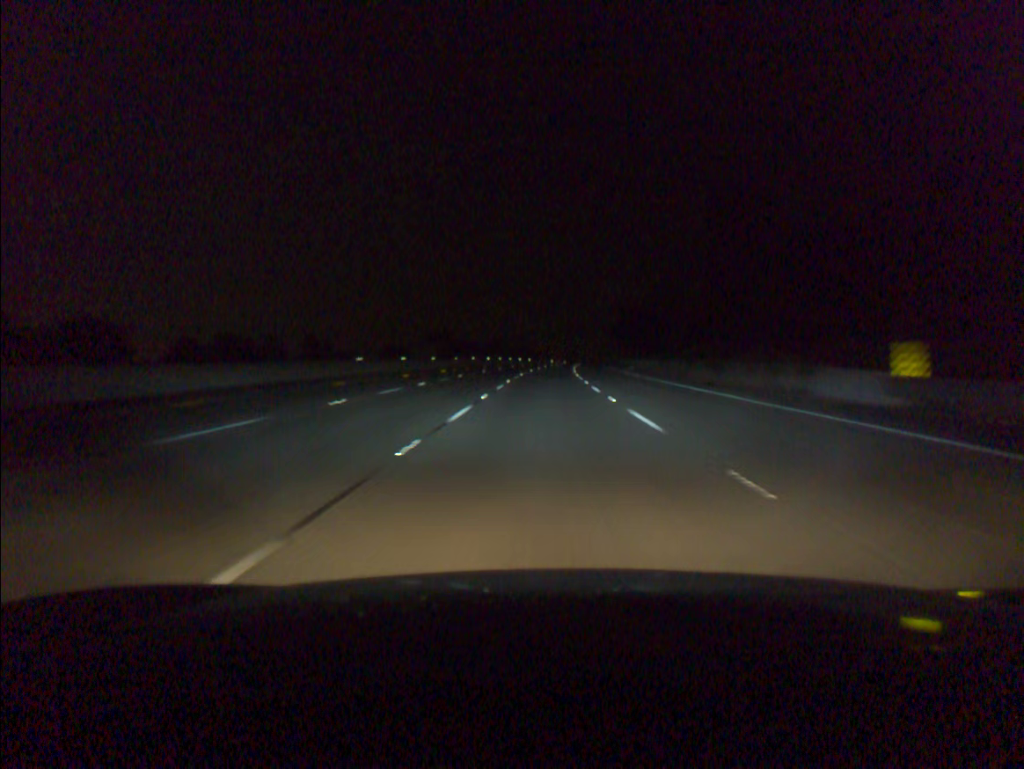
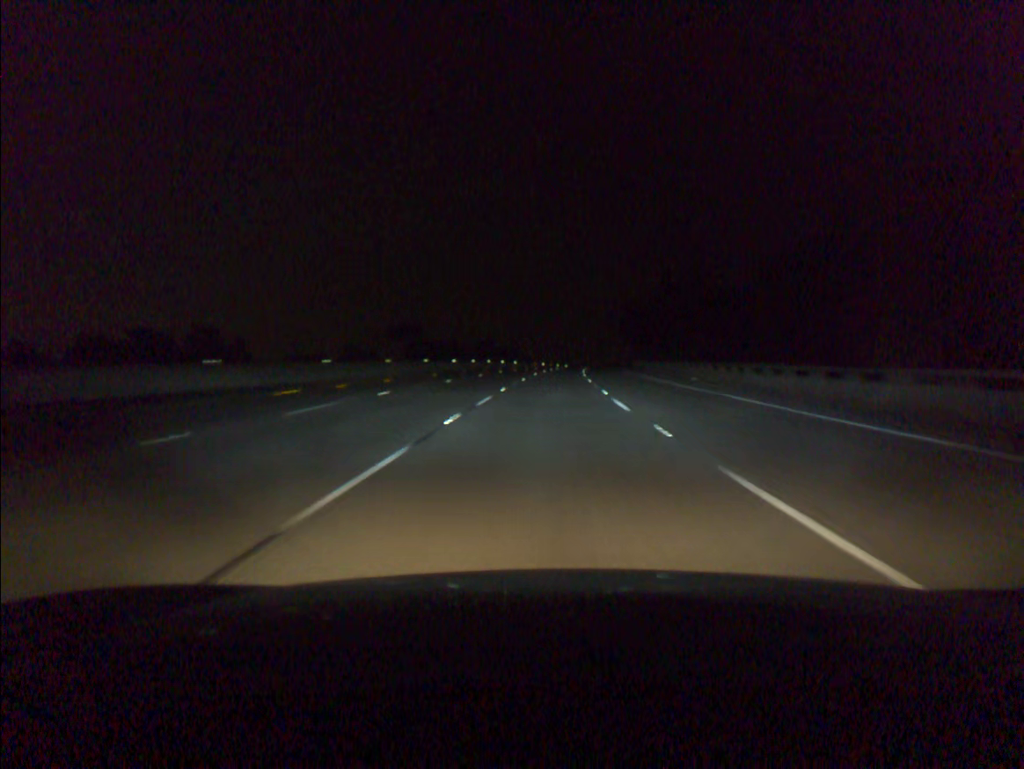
(+0.2, +37.2) m; +1°
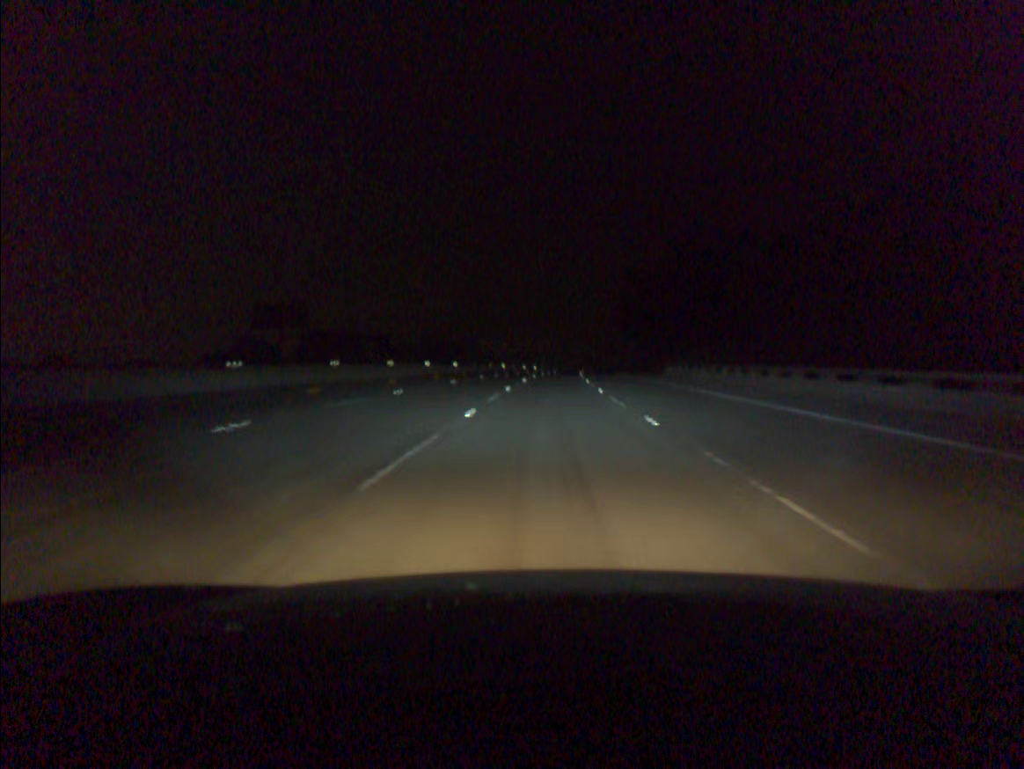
(+1.1, +56.1) m; +3°
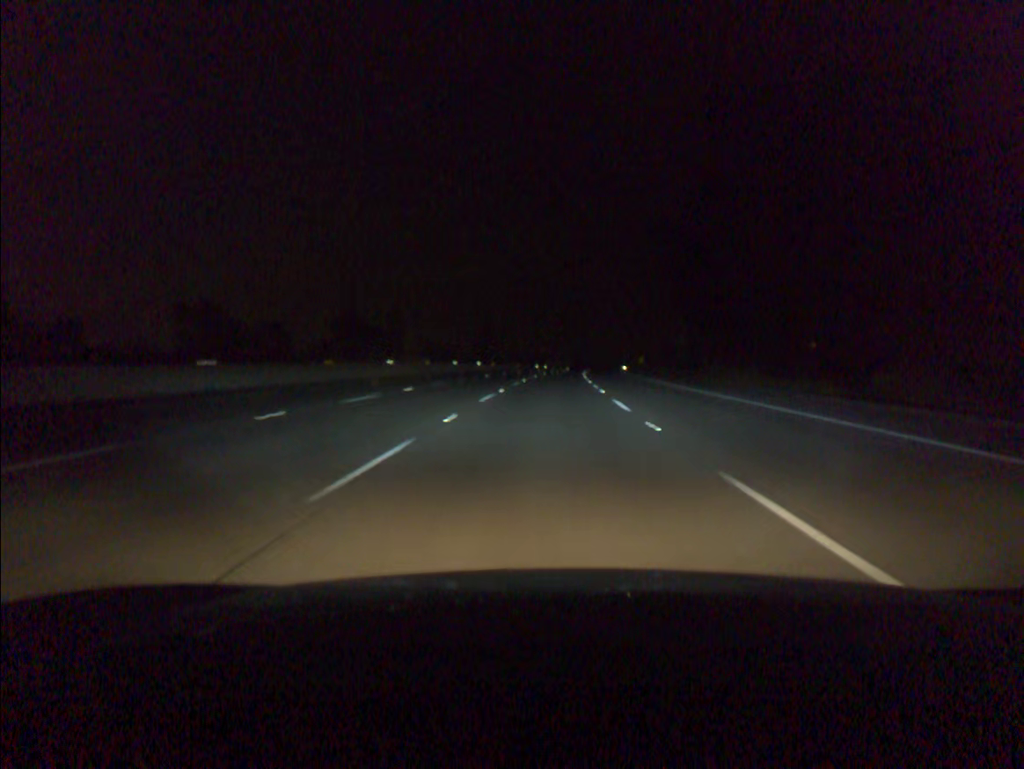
(+1.9, +75.1) m; +3°
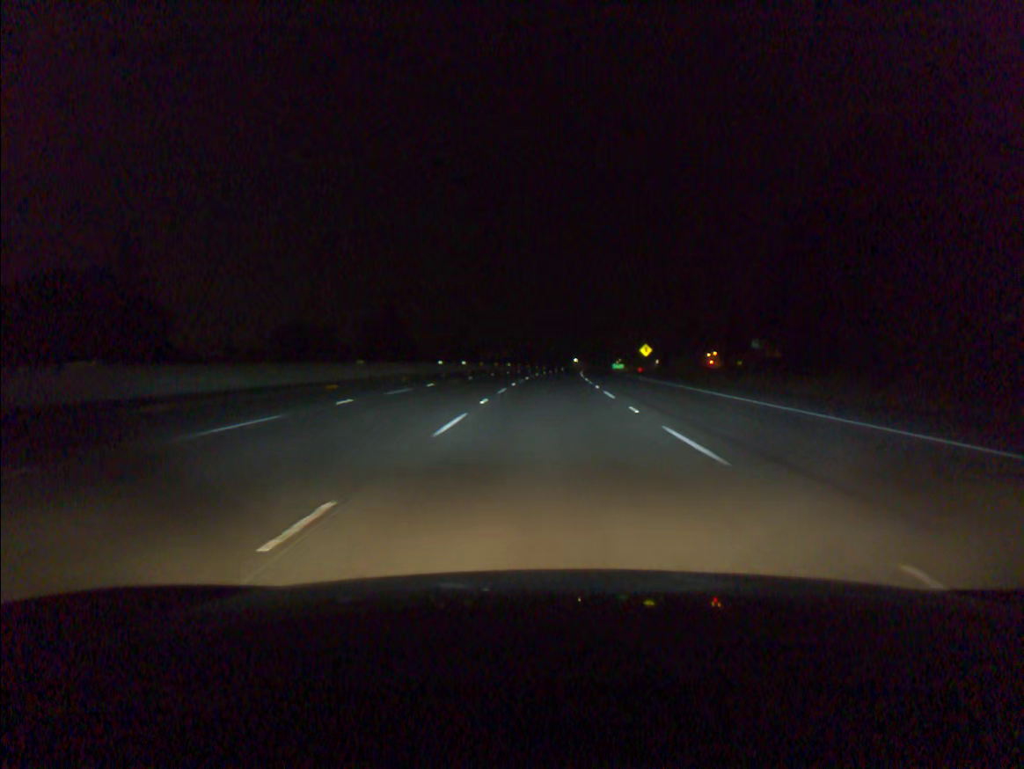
(+3.3, +94.3) m; +4°
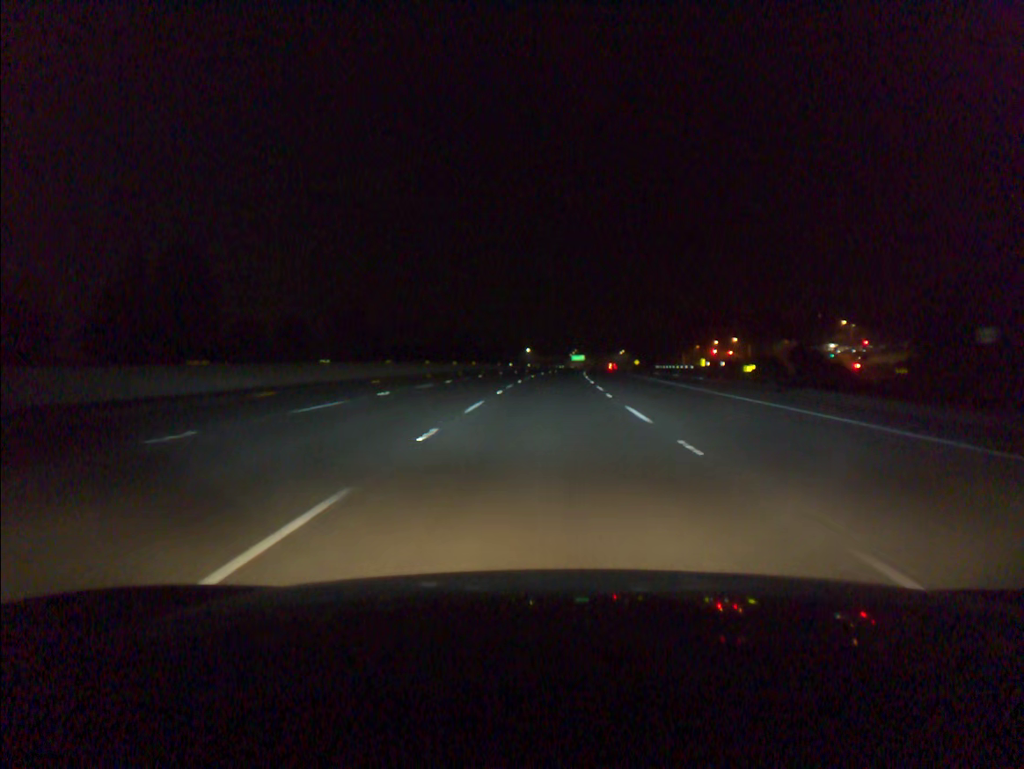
(+3.0, +94.5) m; +4°
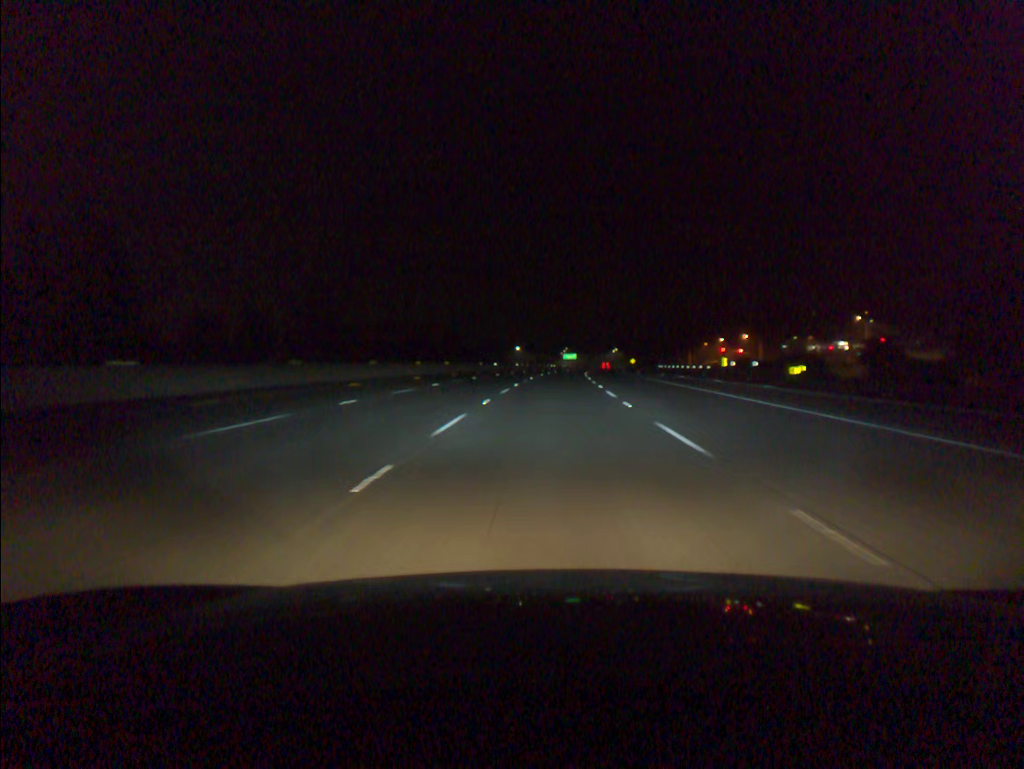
(+0.1, +18.9) m; +1°
